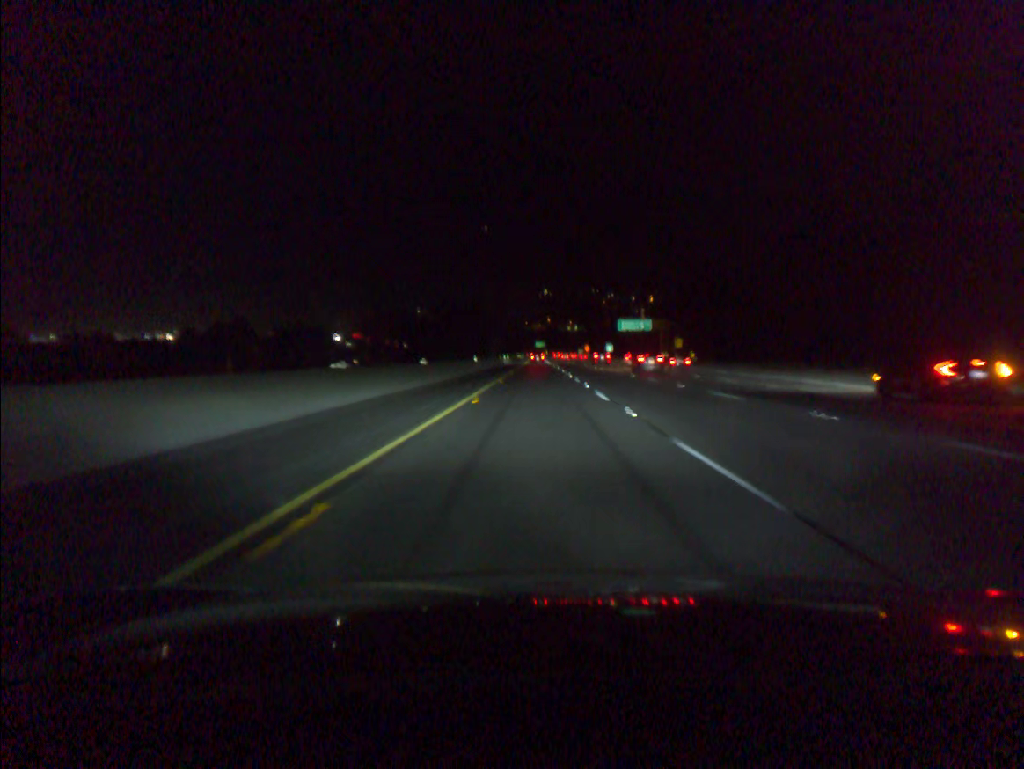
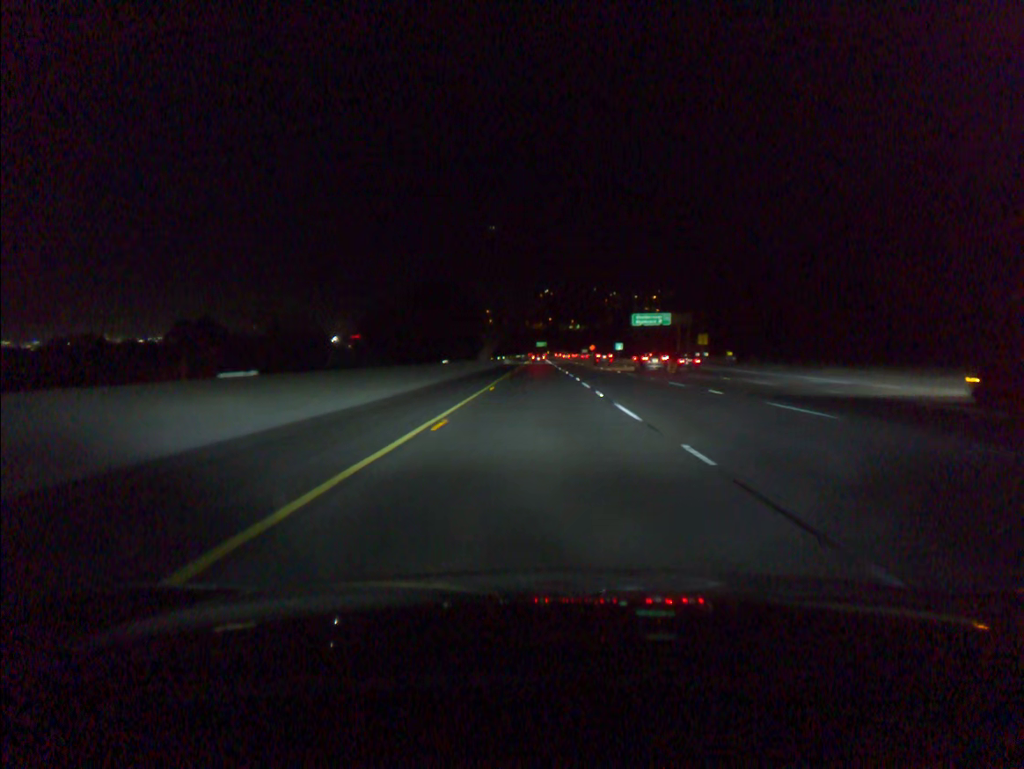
(0.0, +21.4) m; 0°
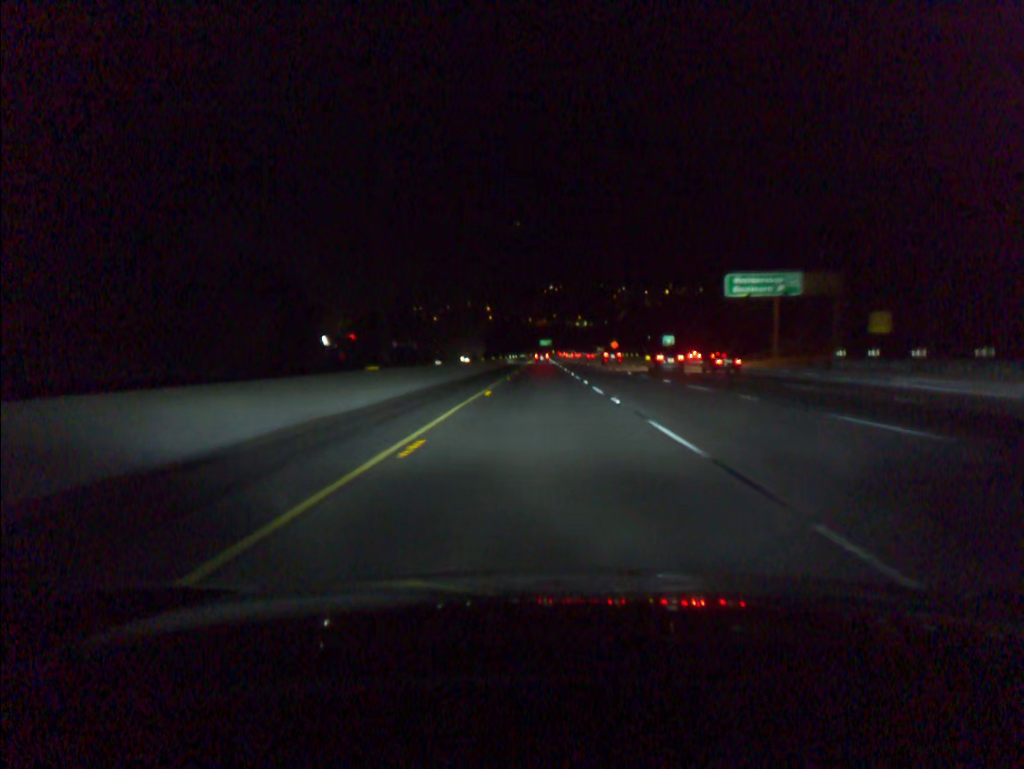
(-0.2, +62.6) m; 0°
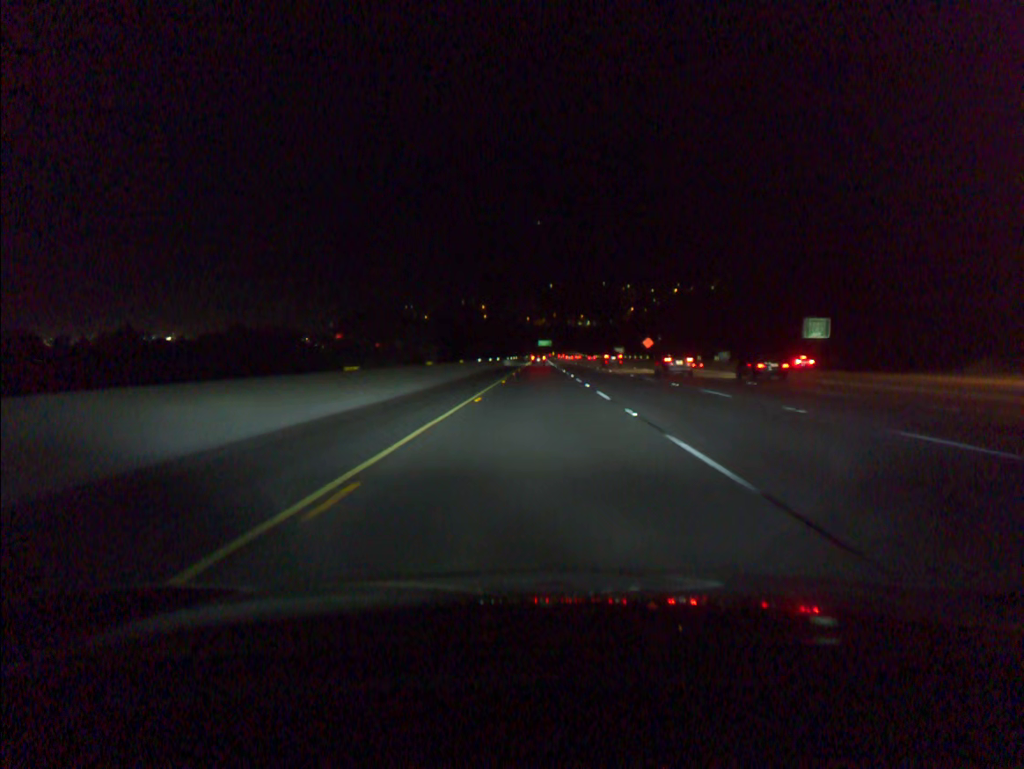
(0.0, +61.1) m; 0°
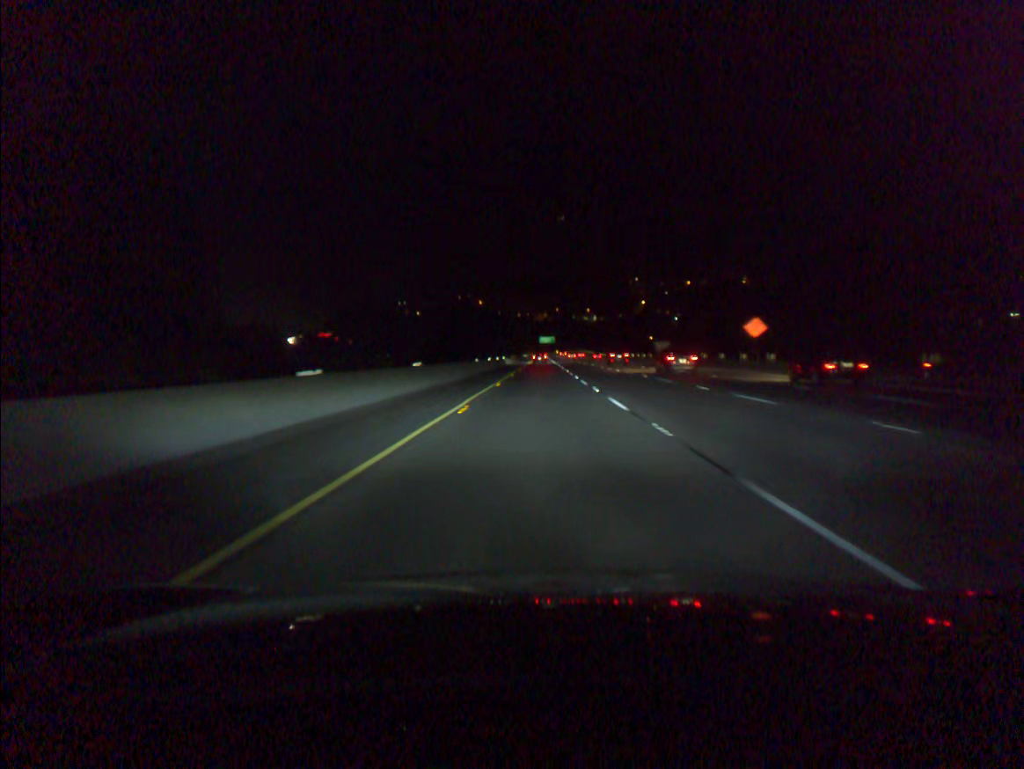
(0.0, +62.8) m; 0°
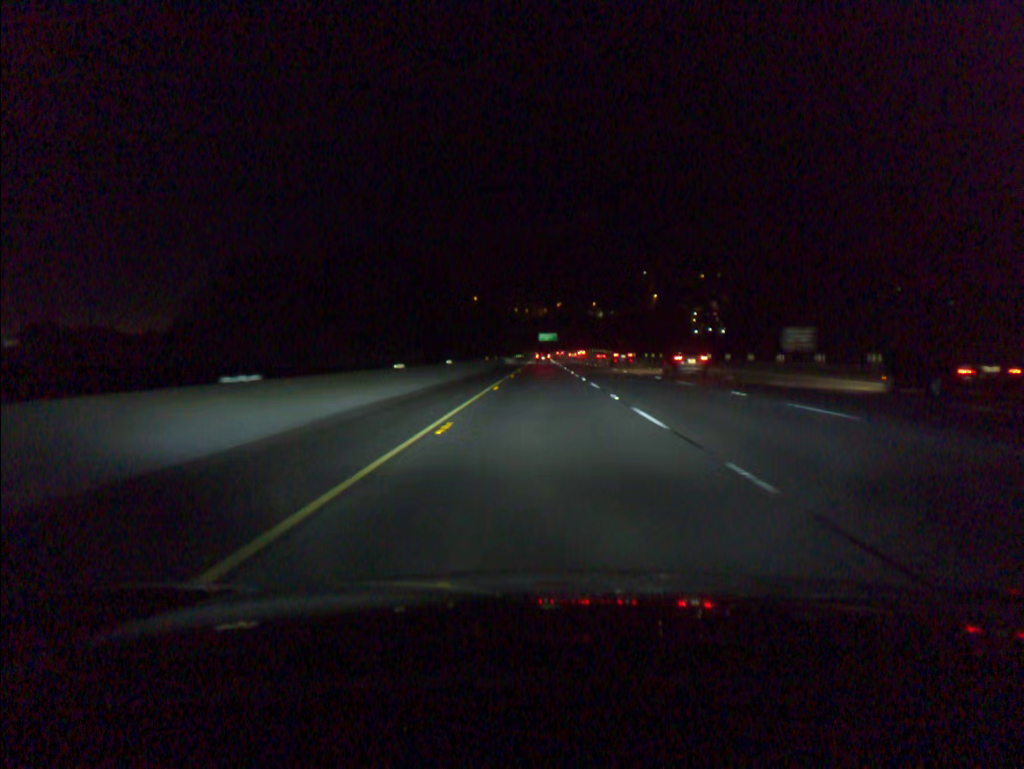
(0.0, +62.8) m; 0°
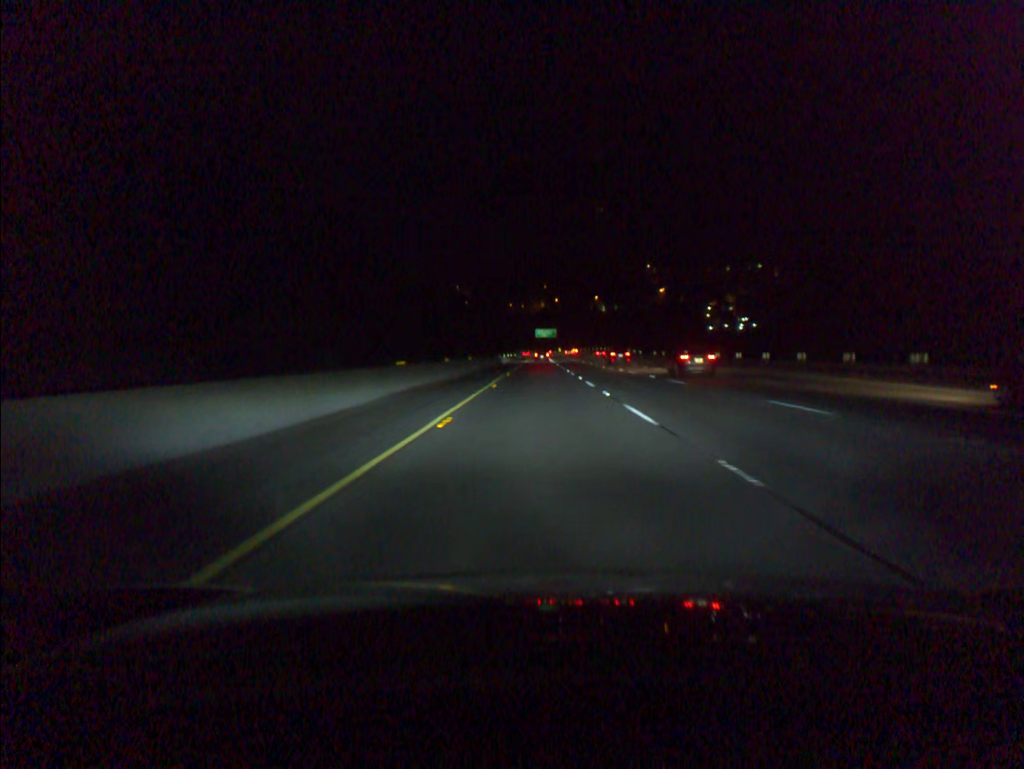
(+0.1, +42.9) m; 0°
